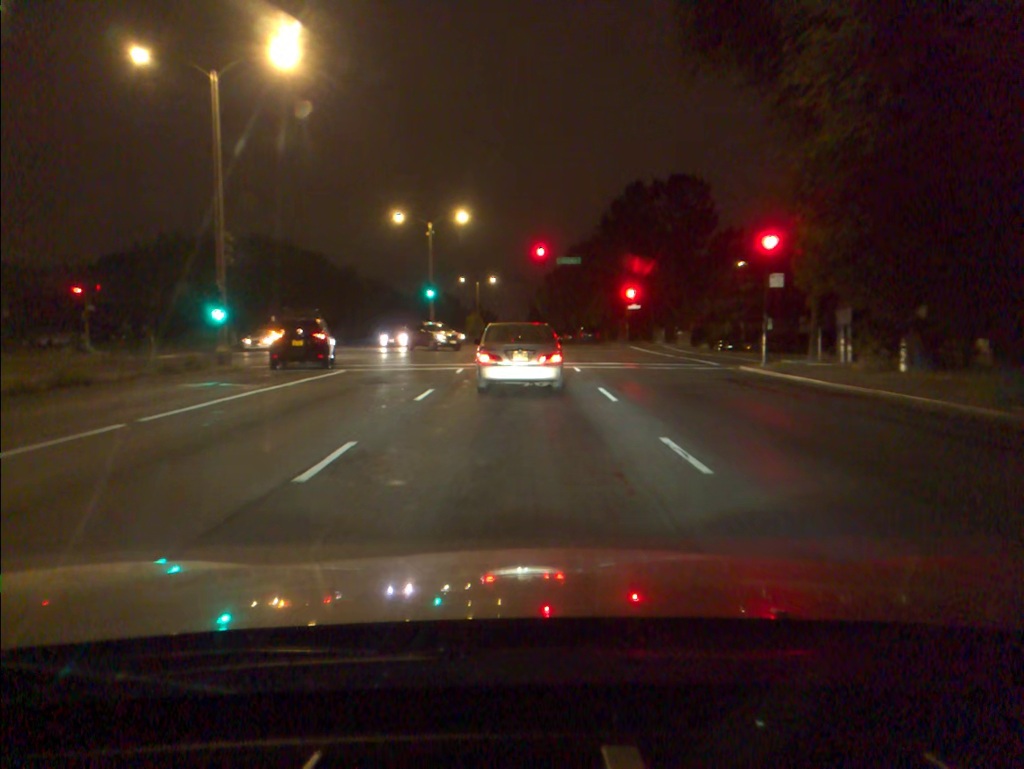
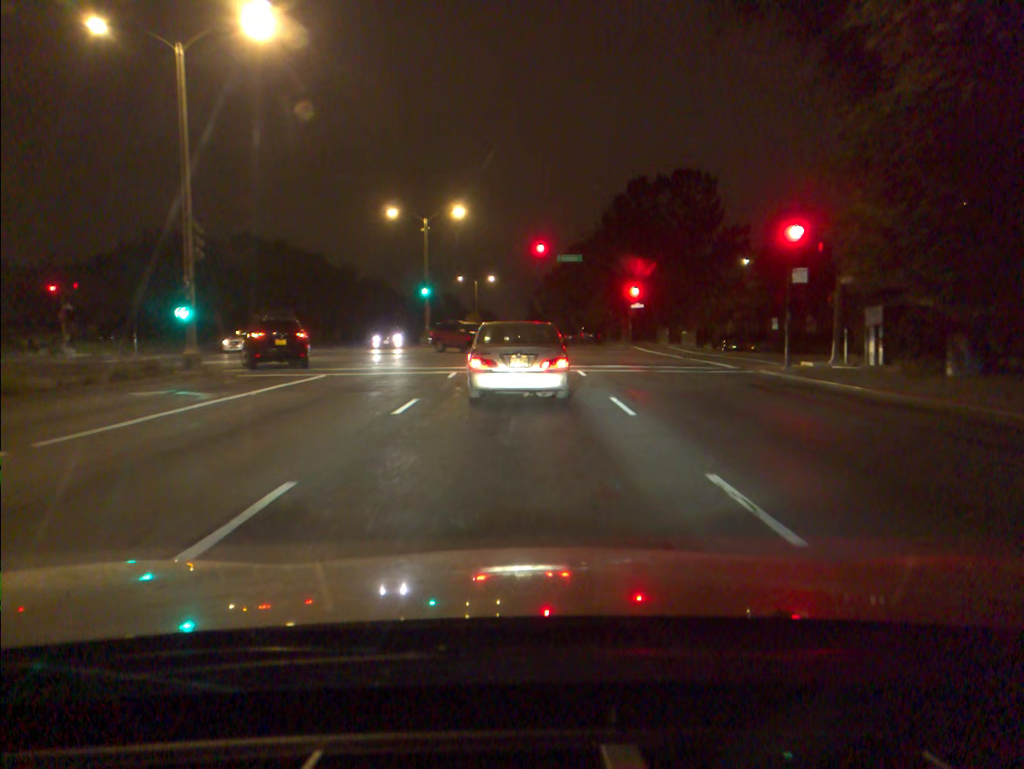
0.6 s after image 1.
(0.0, +2.5) m; 0°
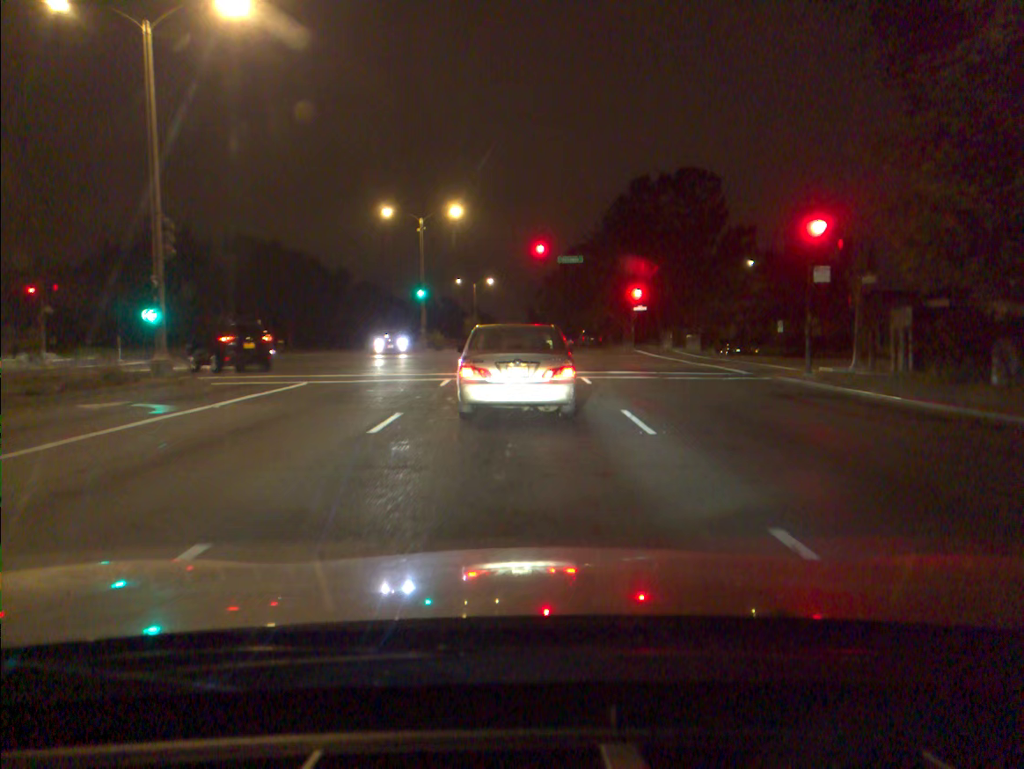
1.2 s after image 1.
(0.0, +1.9) m; 0°
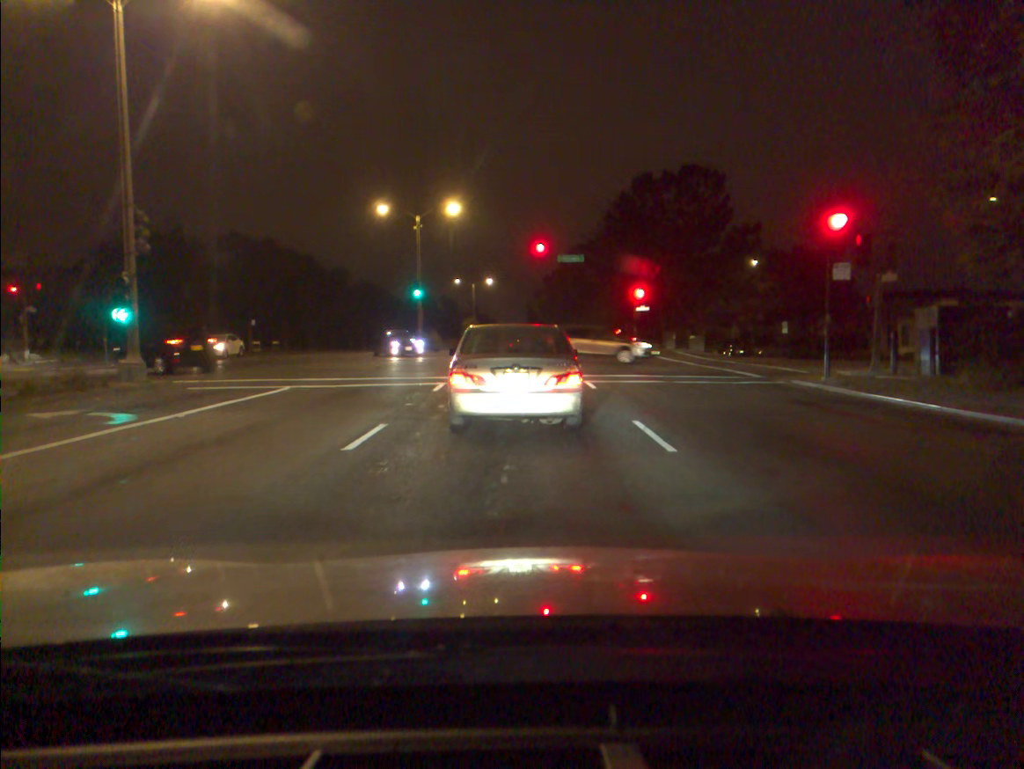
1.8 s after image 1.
(0.0, +1.4) m; 0°
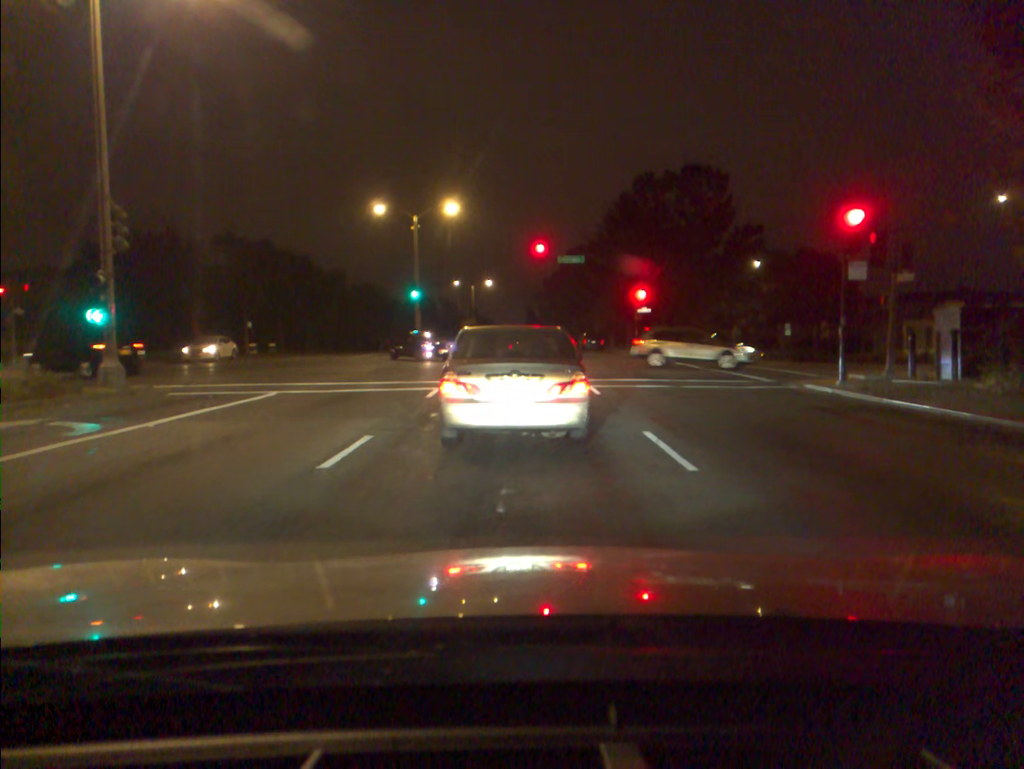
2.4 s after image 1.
(0.0, +1.1) m; 0°
